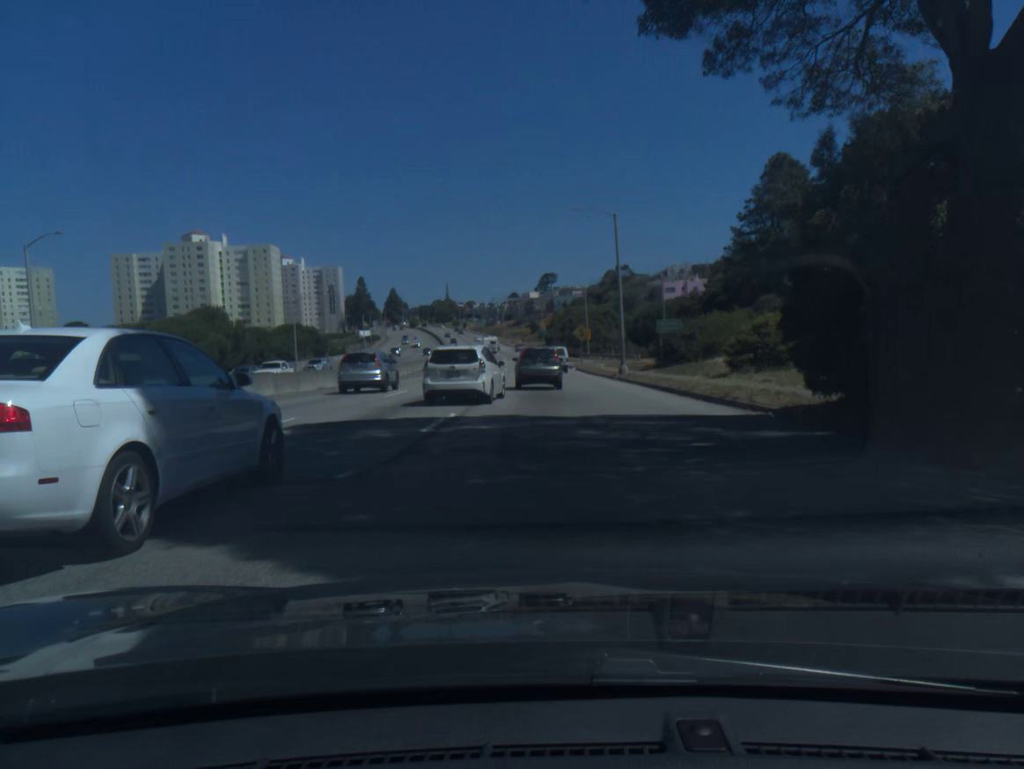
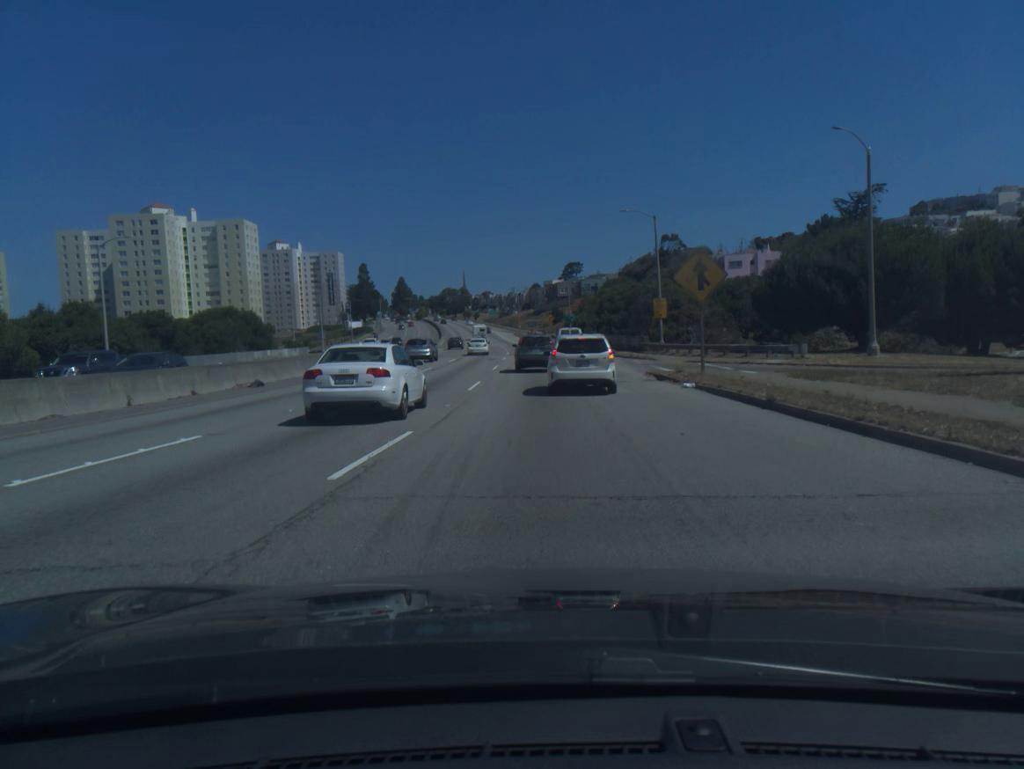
(-0.7, +49.7) m; -2°
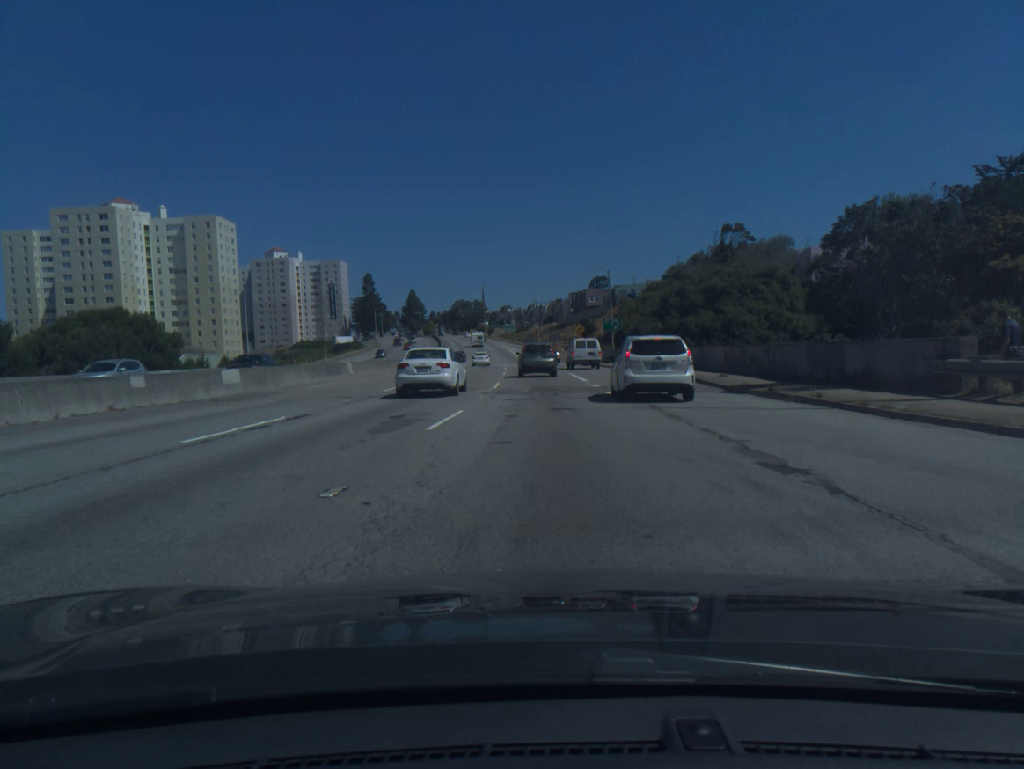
(-0.6, +40.0) m; -2°
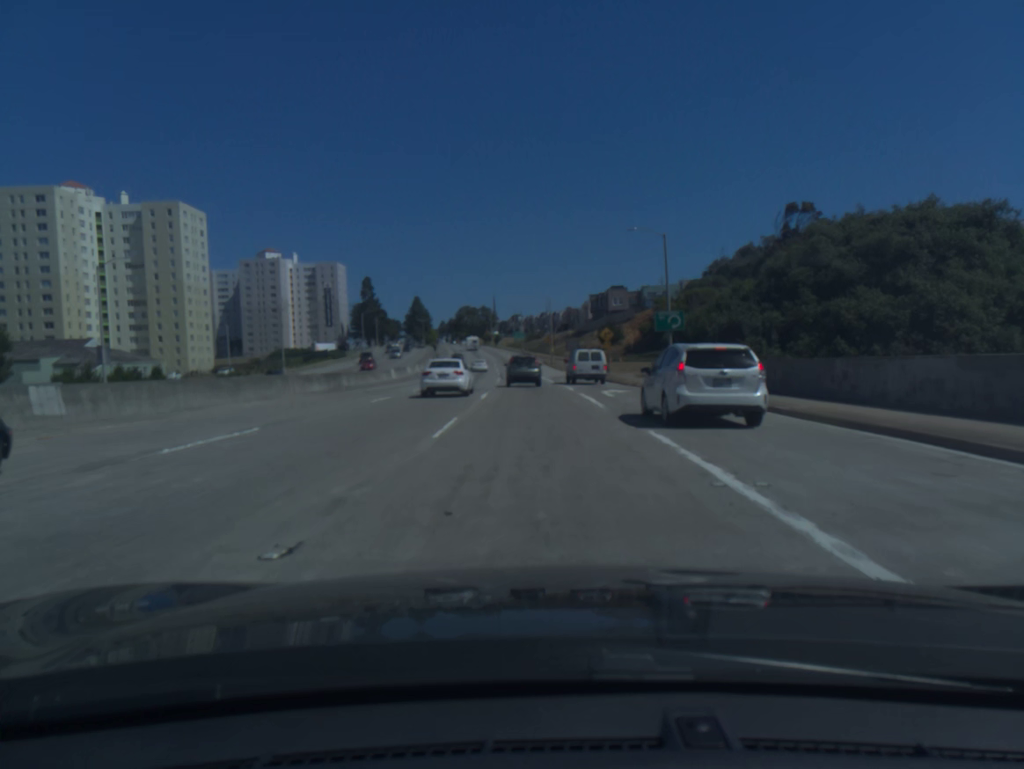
(-0.2, +30.4) m; -1°
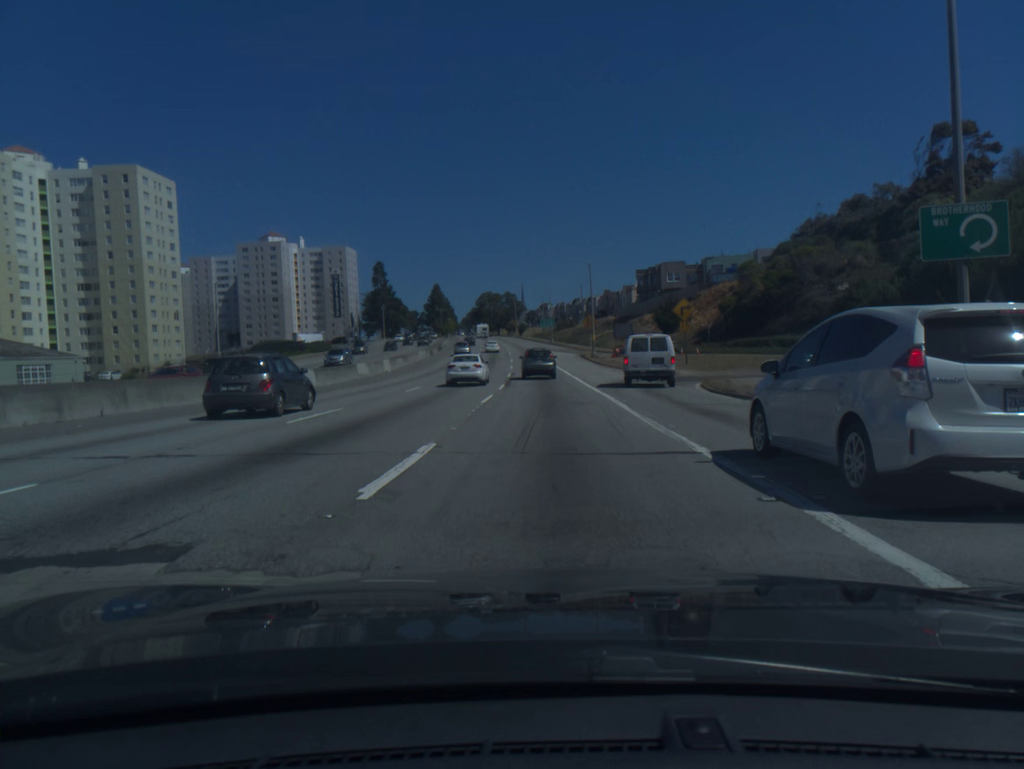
(-0.7, +31.8) m; -2°
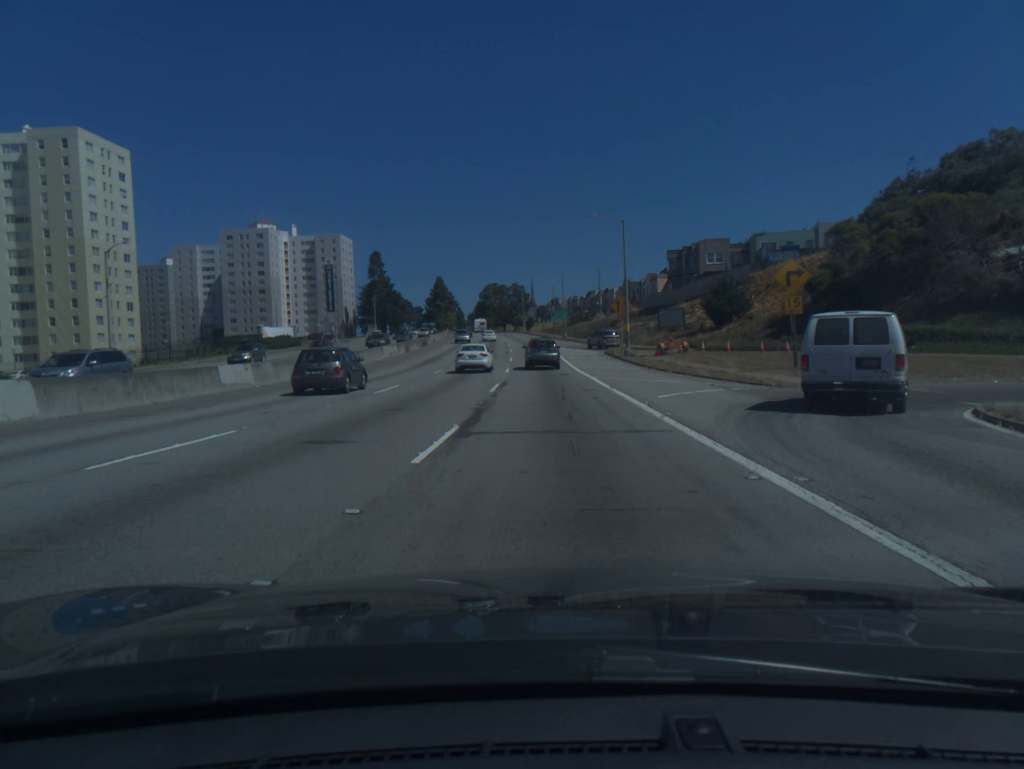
(-0.2, +22.0) m; -1°
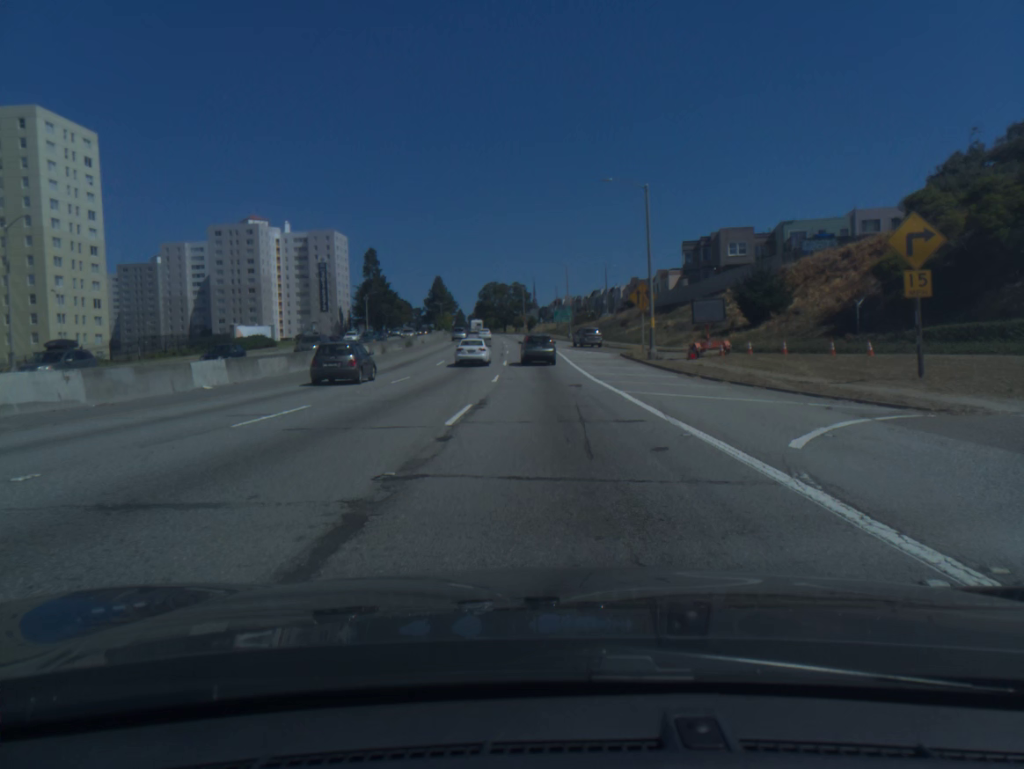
(0.0, +11.1) m; 0°
